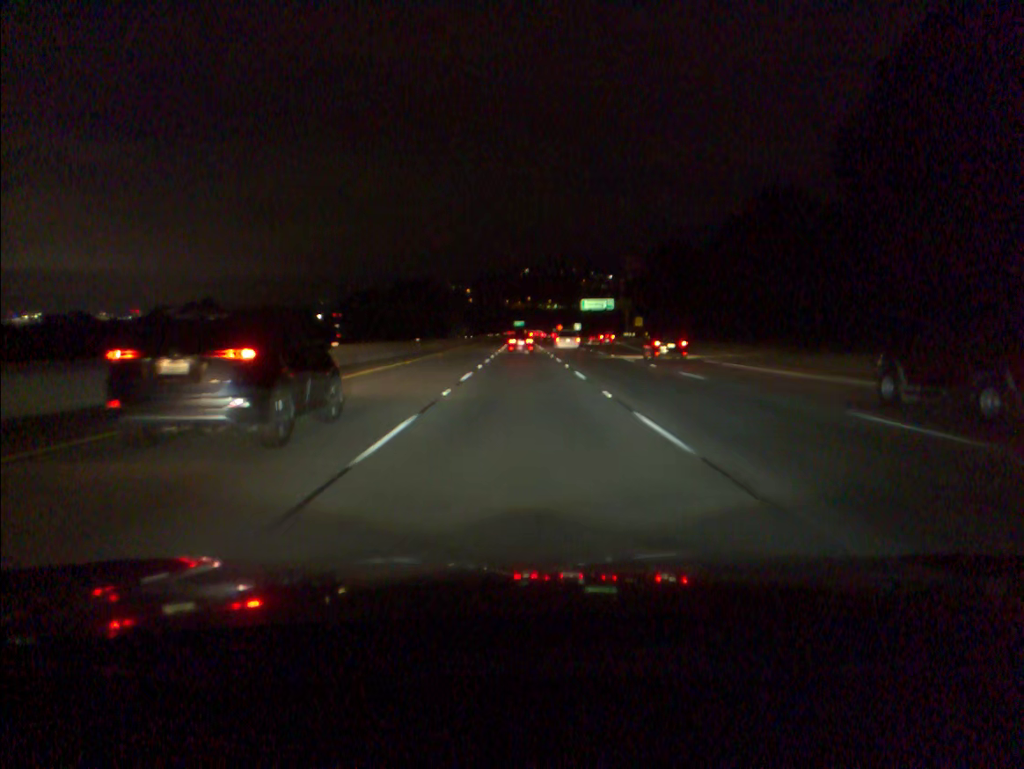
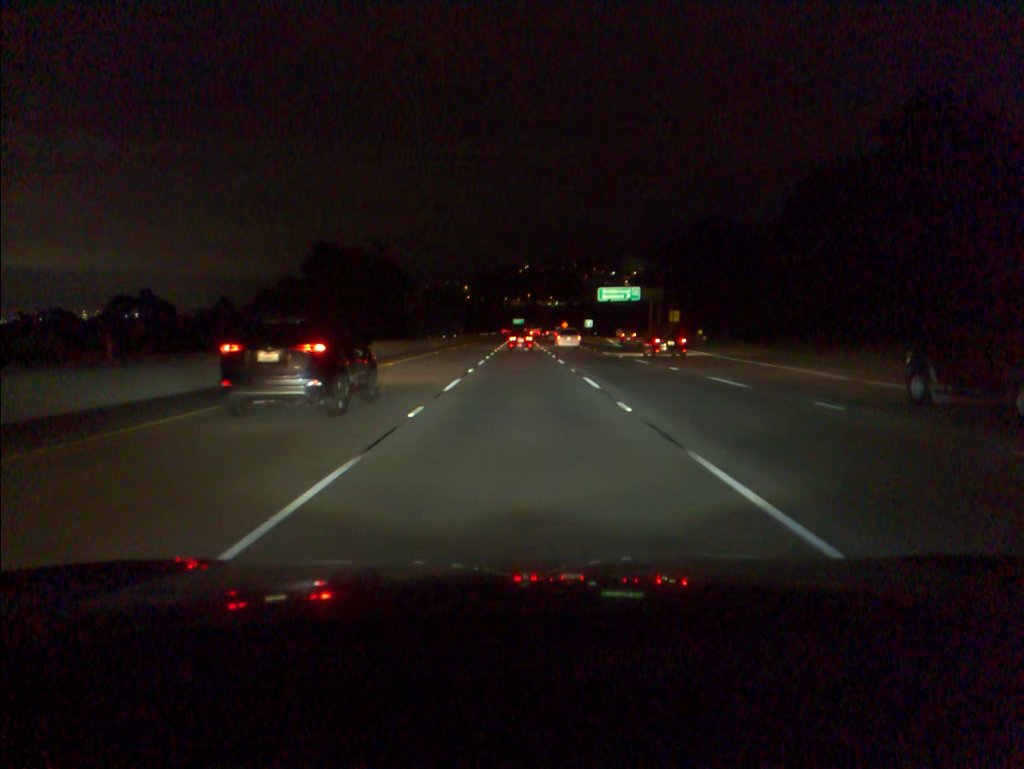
(0.0, +33.9) m; 0°
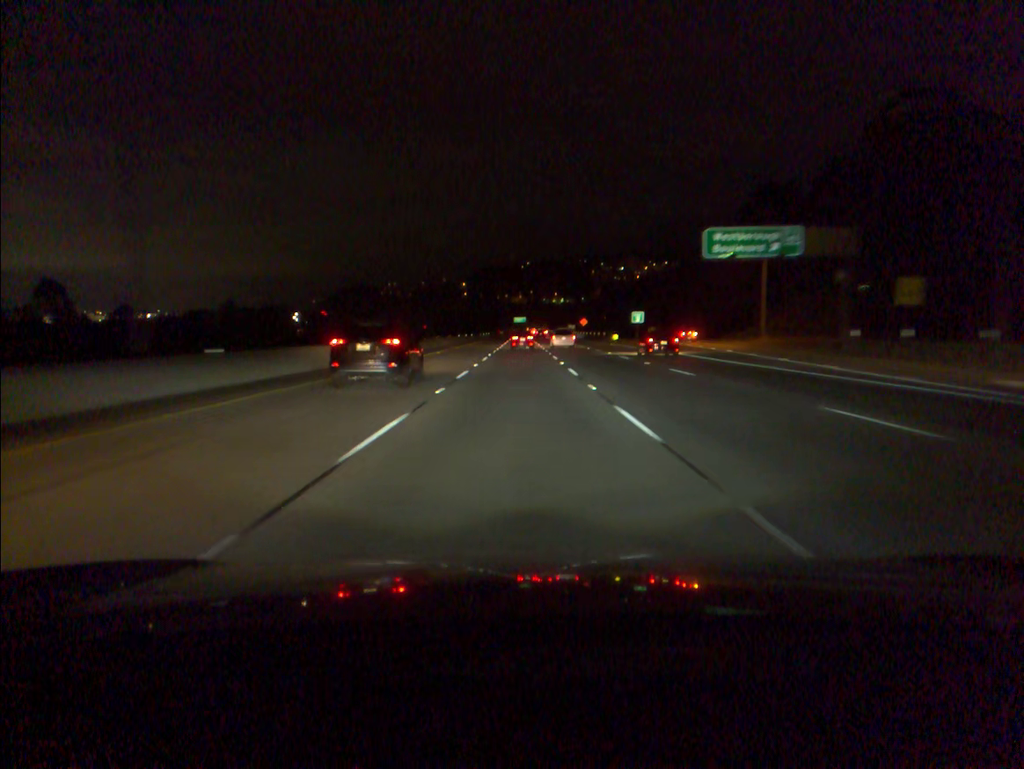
(-0.1, +67.7) m; 0°
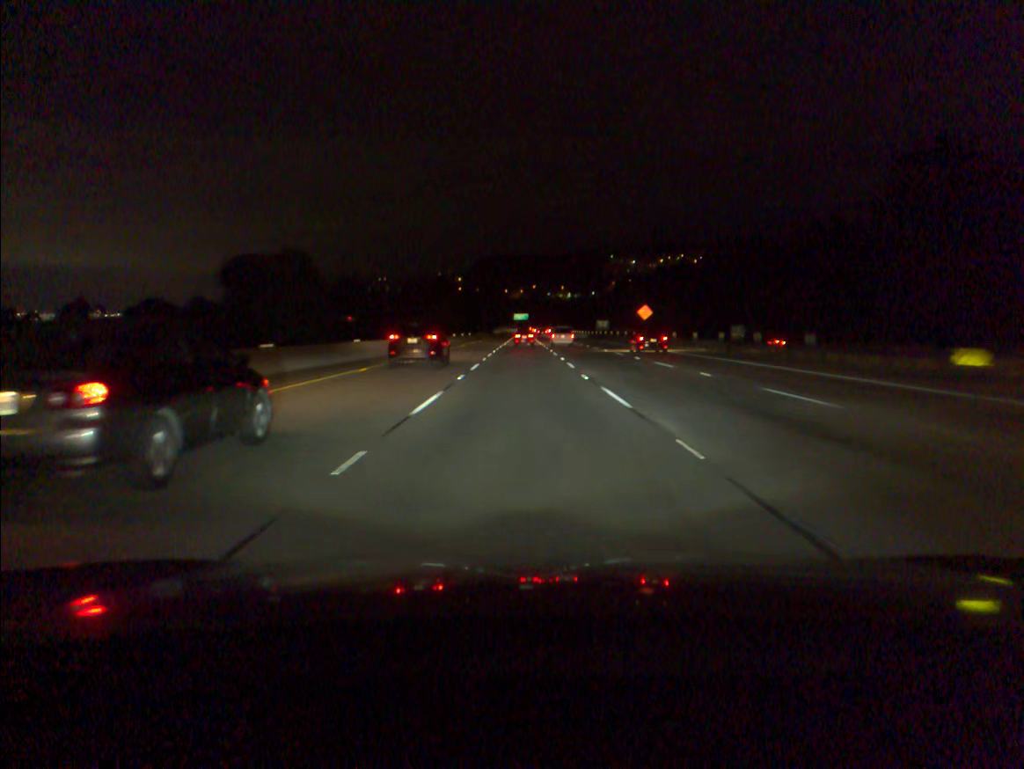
(-0.2, +83.7) m; 0°
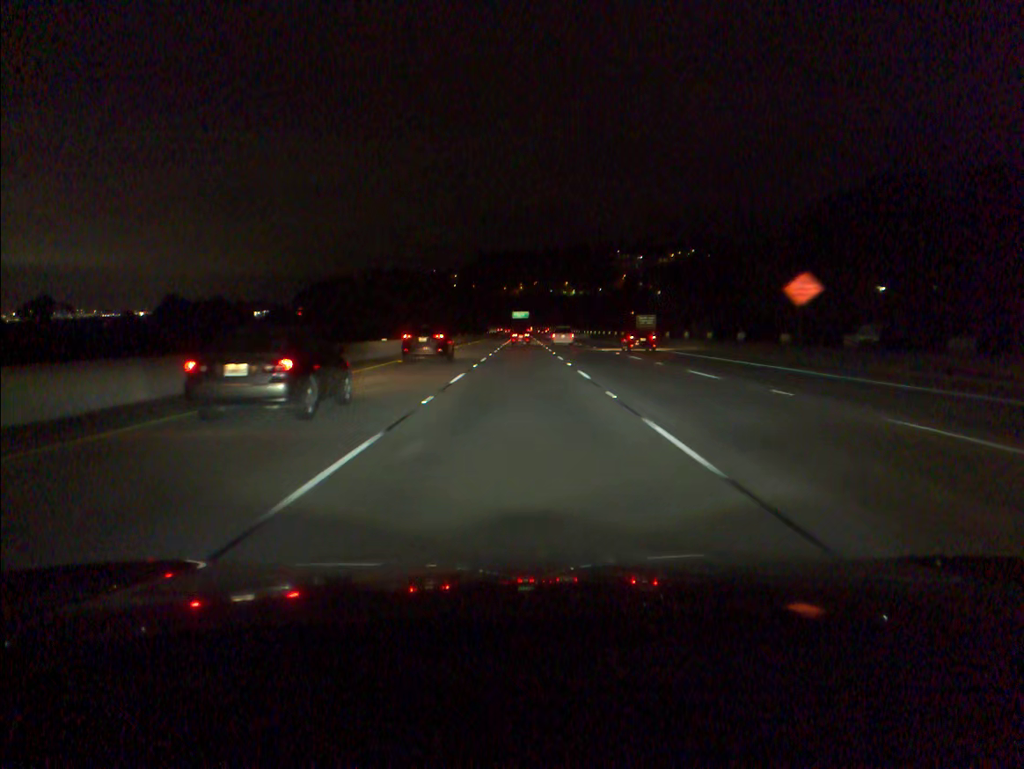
(0.0, +50.1) m; 0°
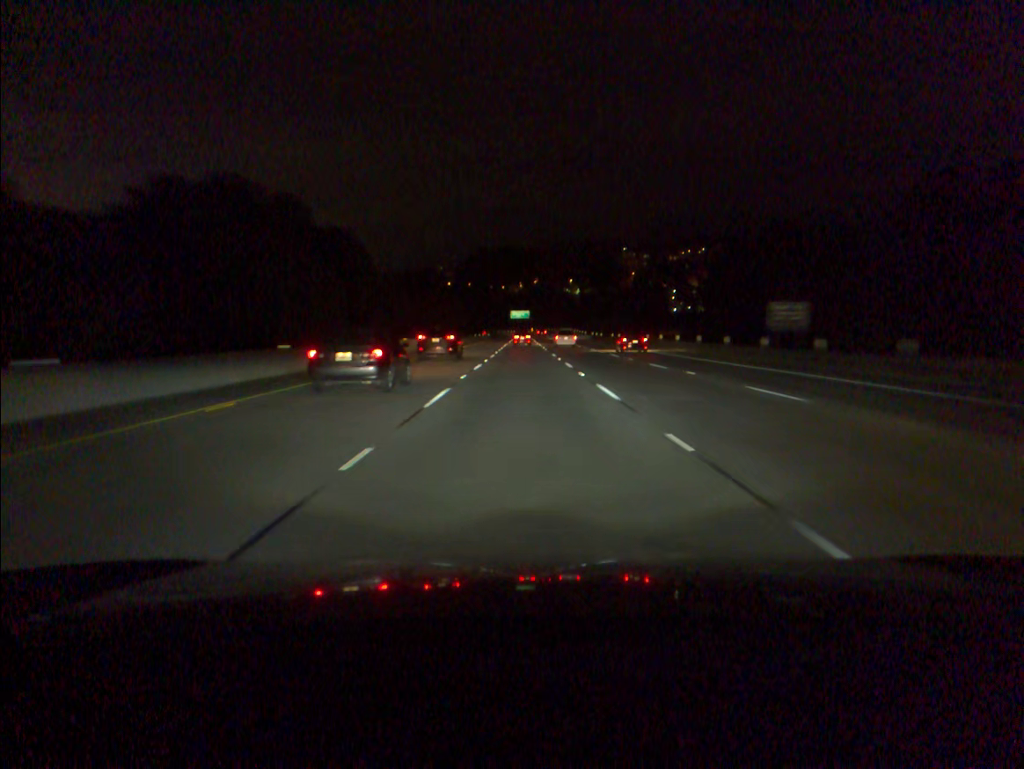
(0.0, +50.3) m; 0°
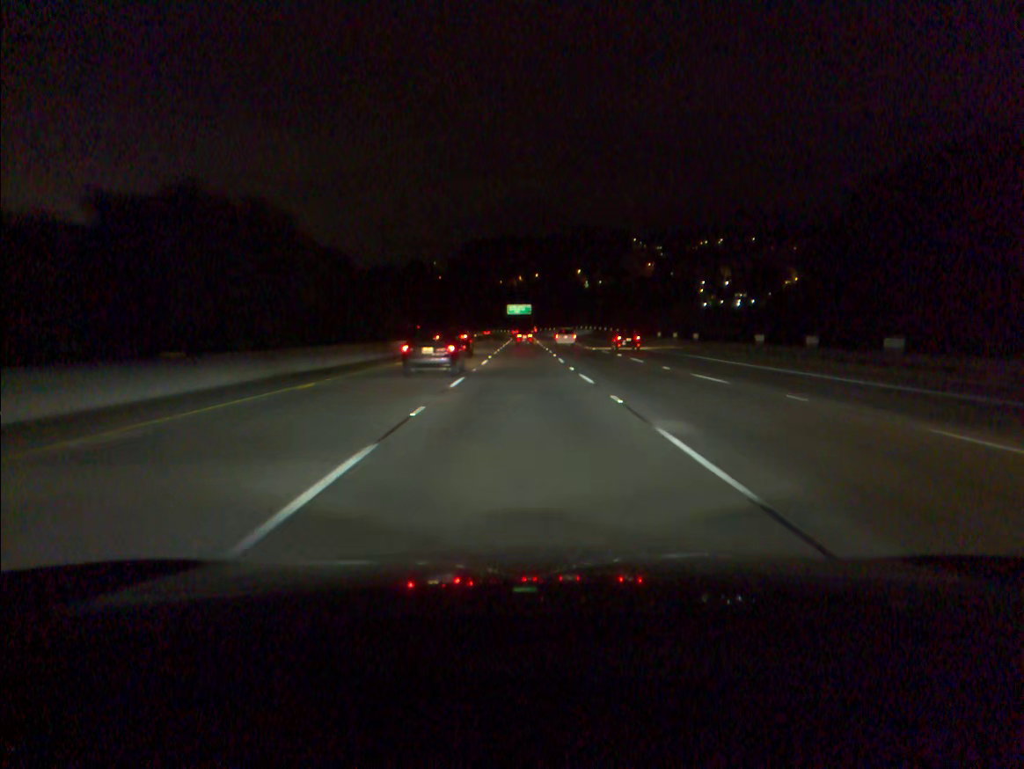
(+0.1, +67.5) m; 0°
